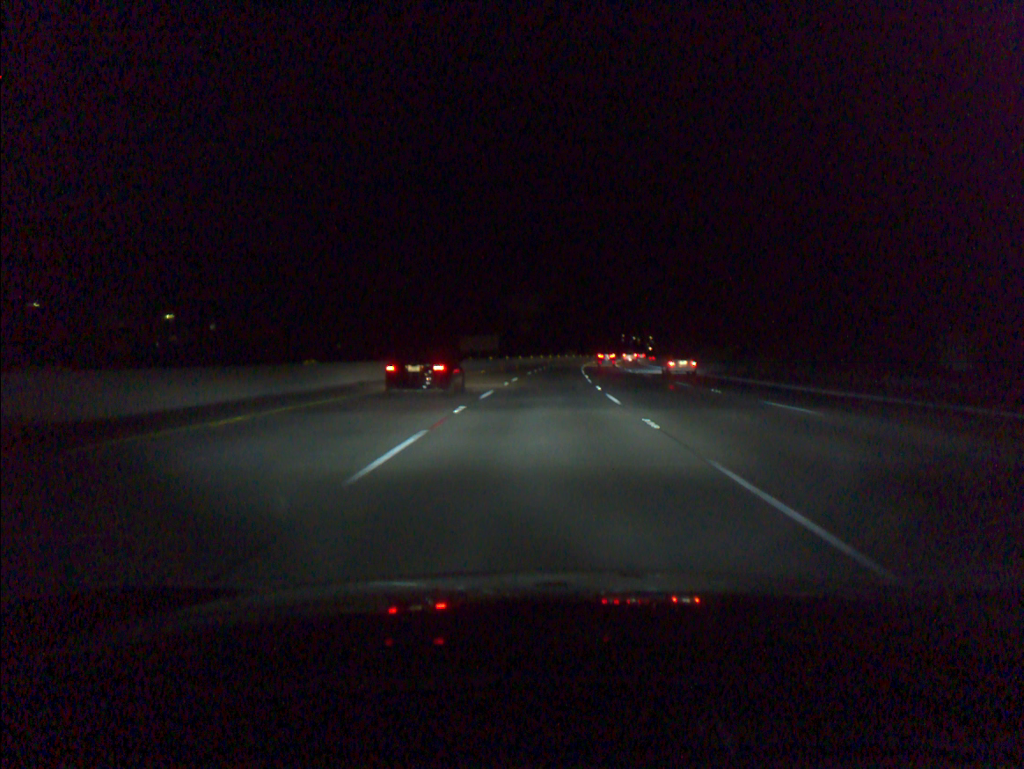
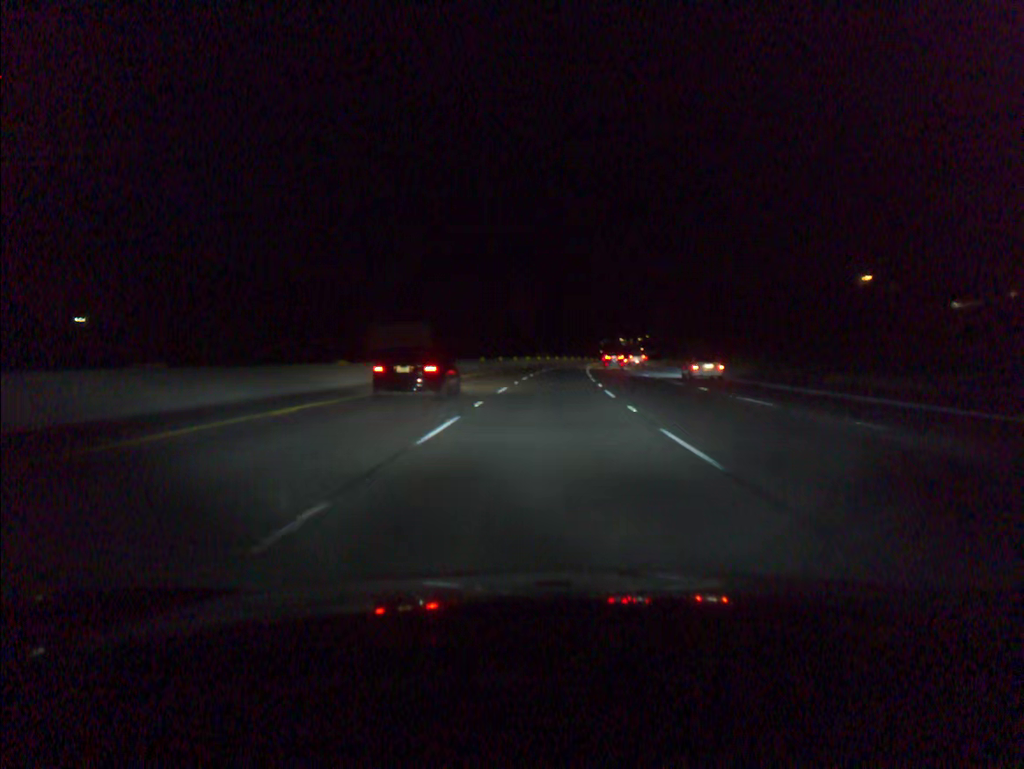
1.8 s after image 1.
(+1.0, +55.3) m; +2°
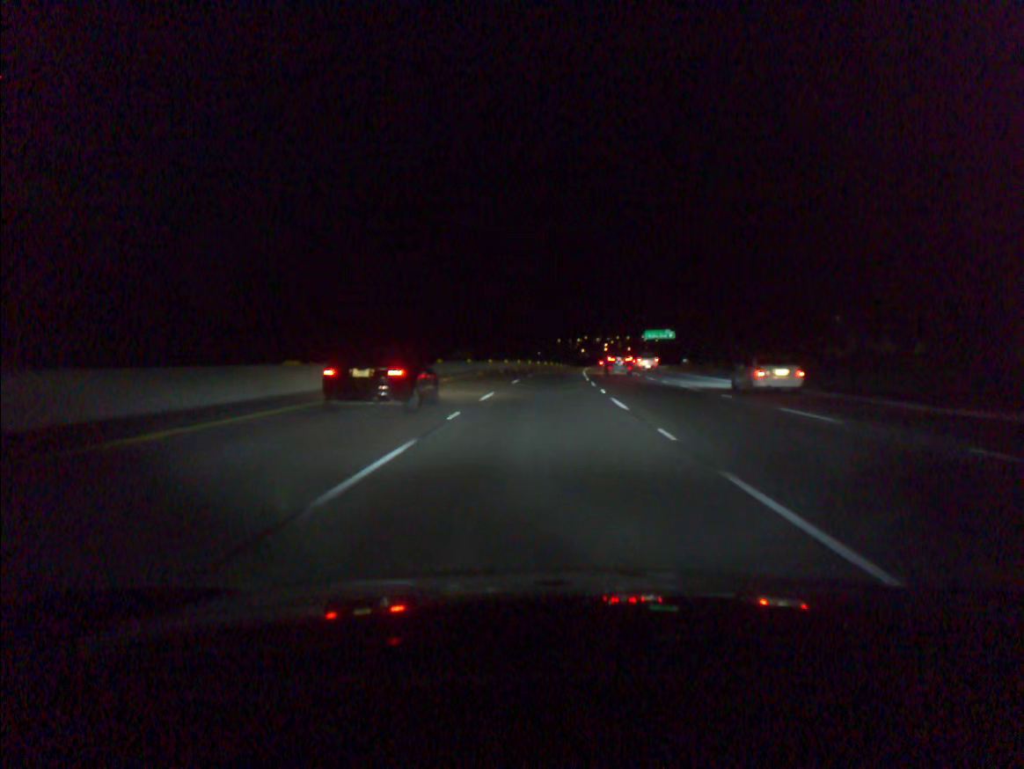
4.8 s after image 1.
(+3.9, +92.4) m; +5°
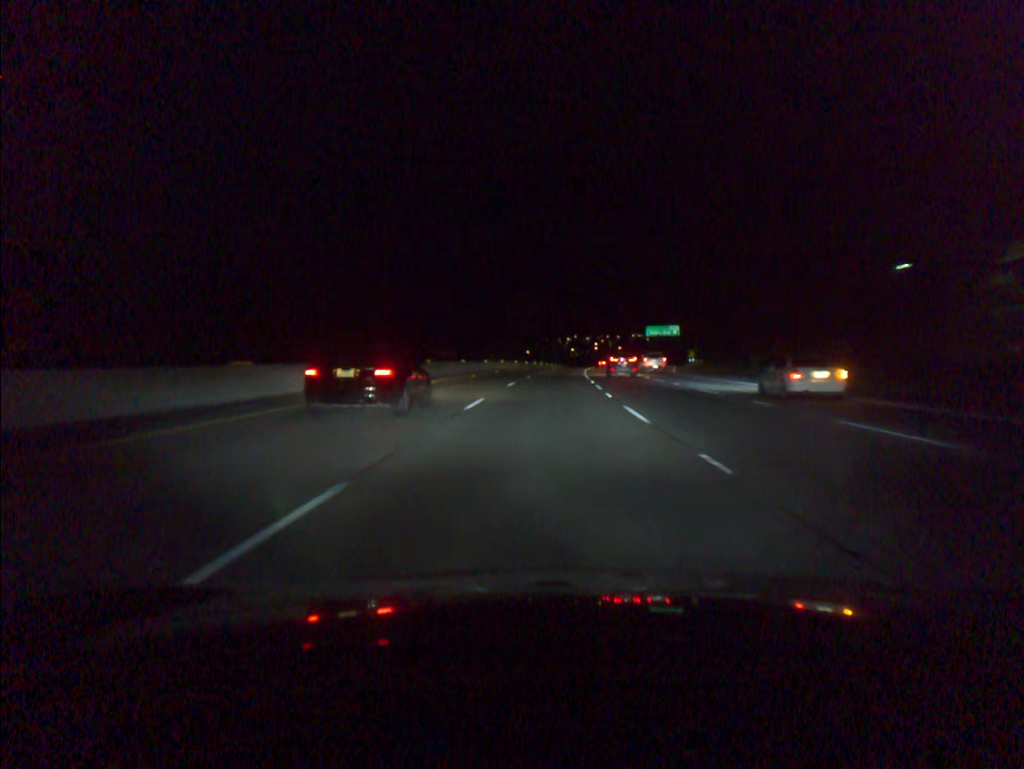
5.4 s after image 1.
(+0.1, +18.6) m; +1°
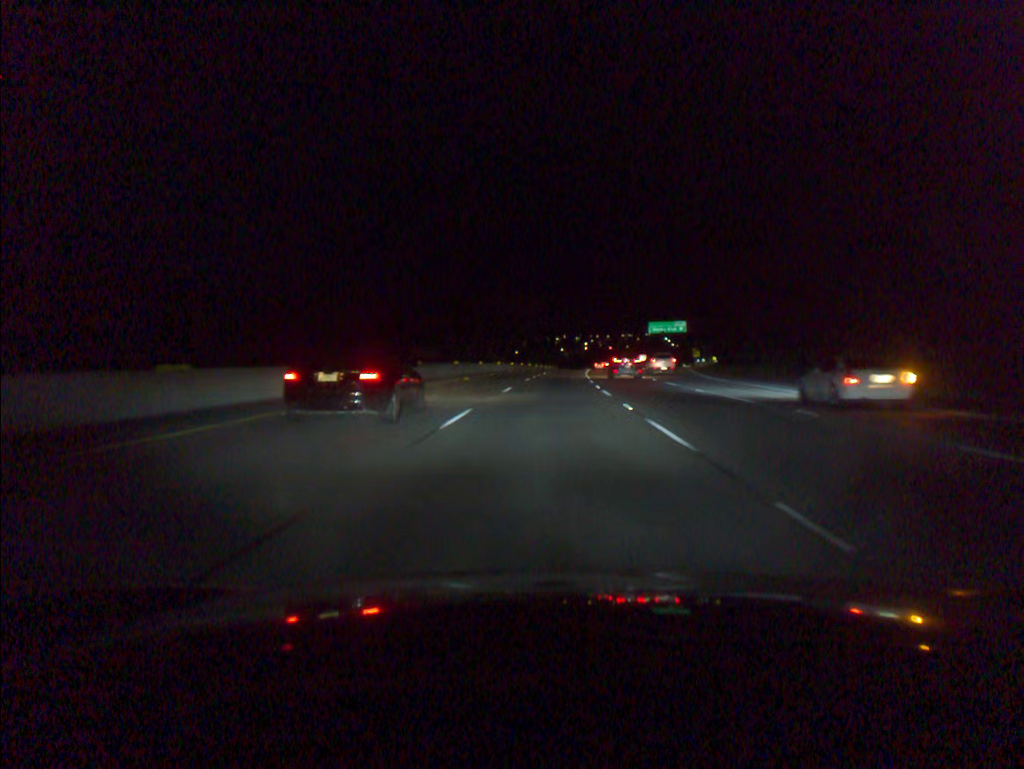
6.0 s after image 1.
(+0.1, +18.6) m; +1°
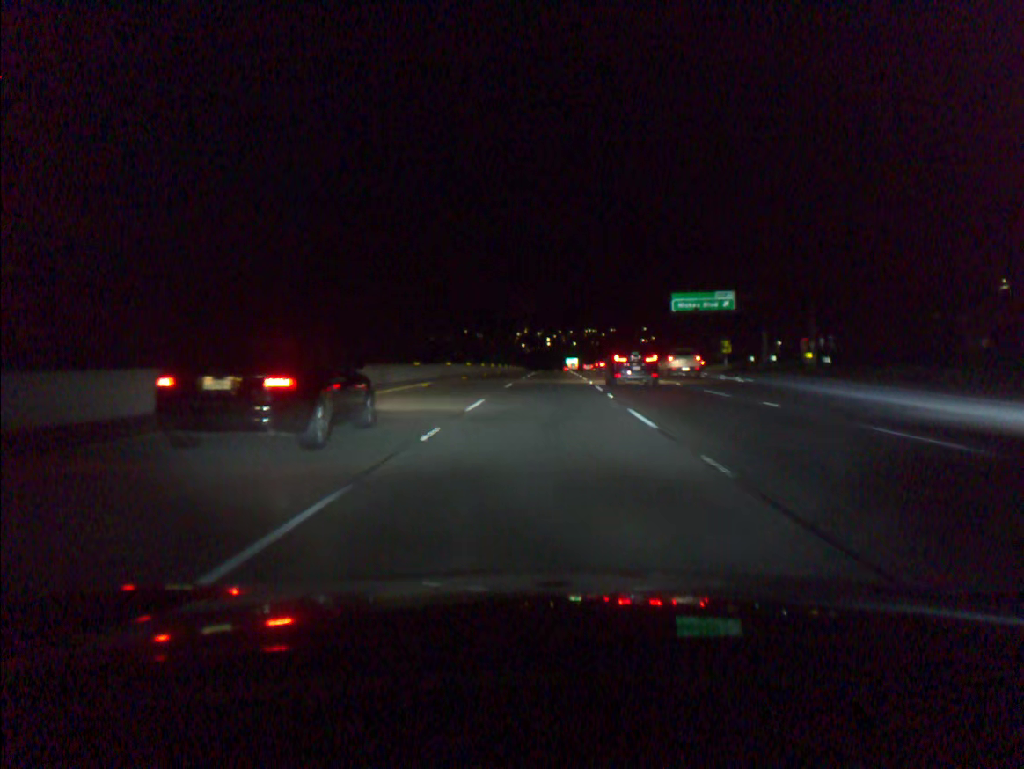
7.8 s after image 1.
(+1.4, +55.8) m; +3°
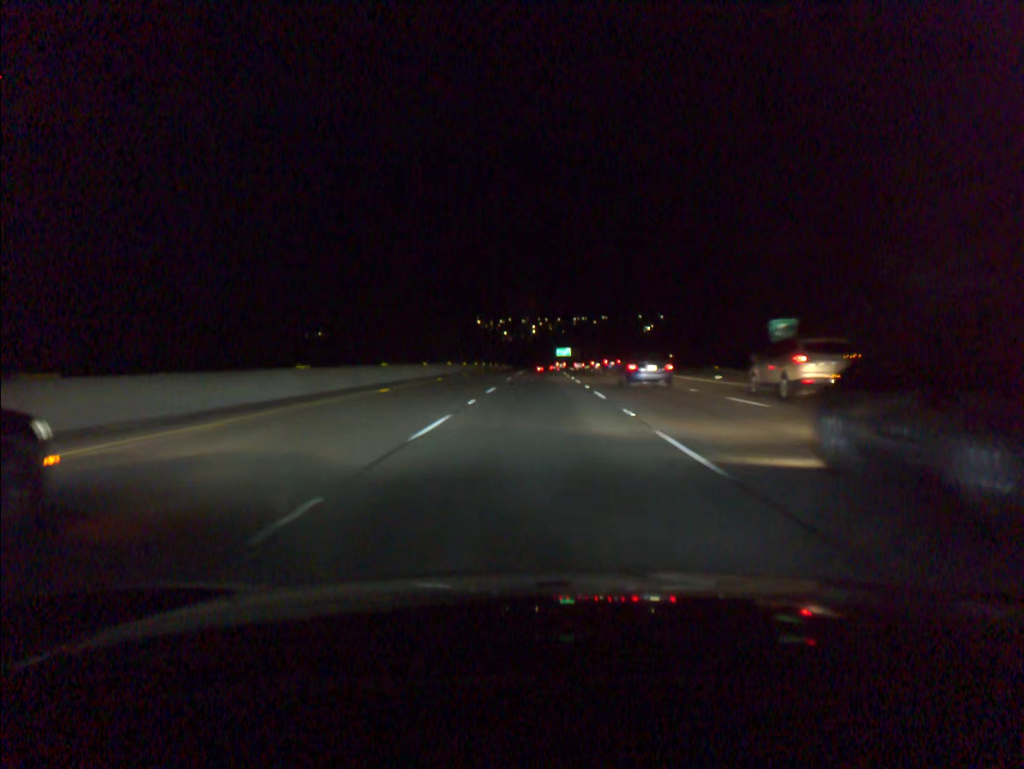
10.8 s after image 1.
(+1.7, +93.4) m; +1°
